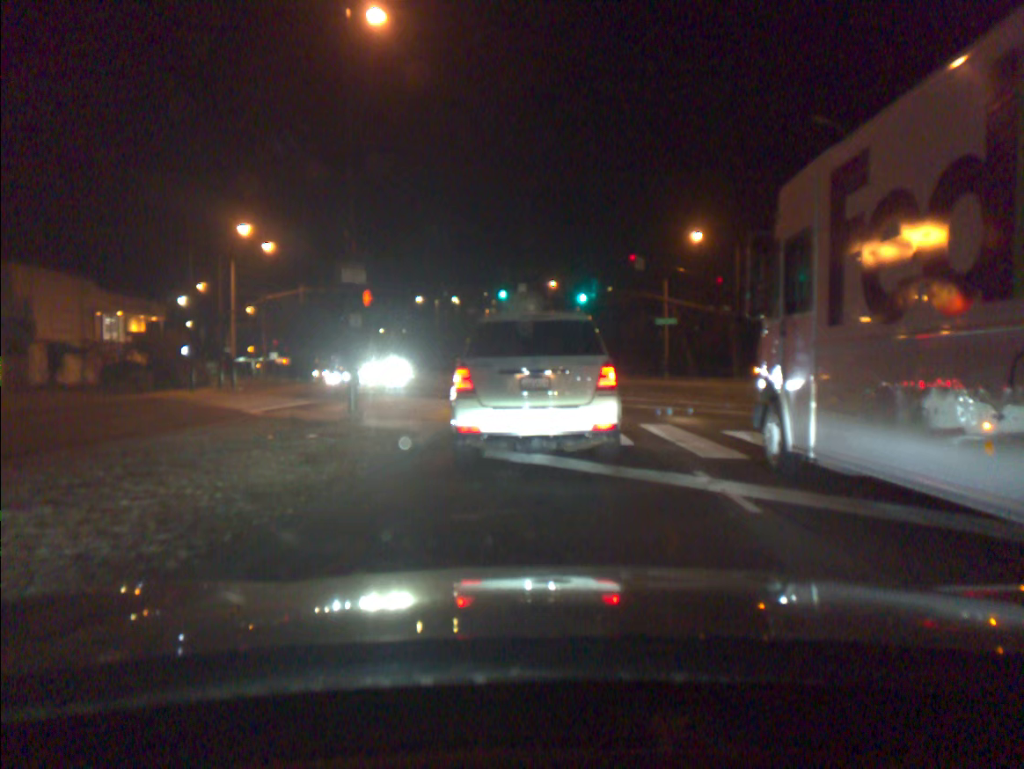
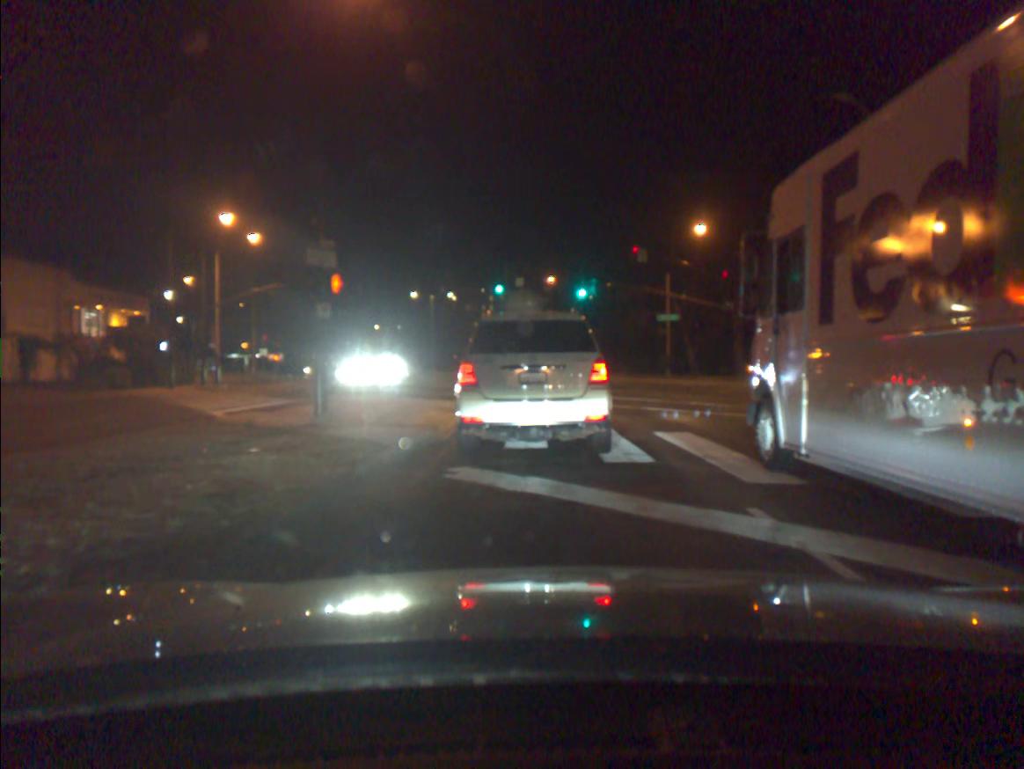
(0.0, +2.2) m; +1°
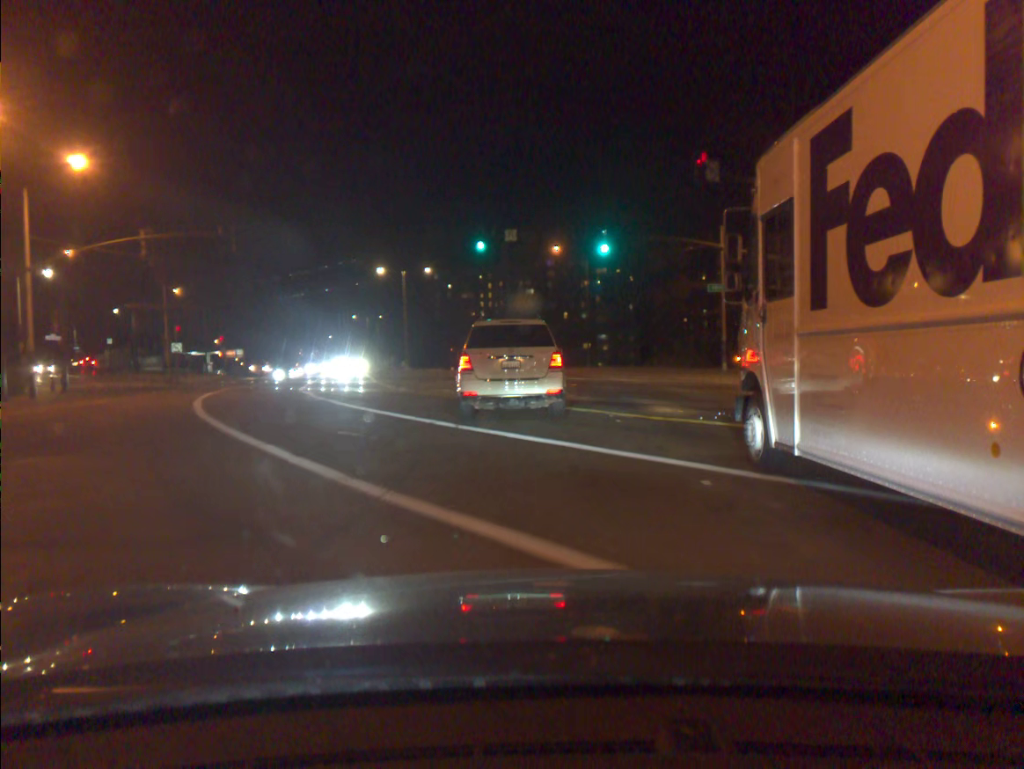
(-0.1, +19.1) m; -1°
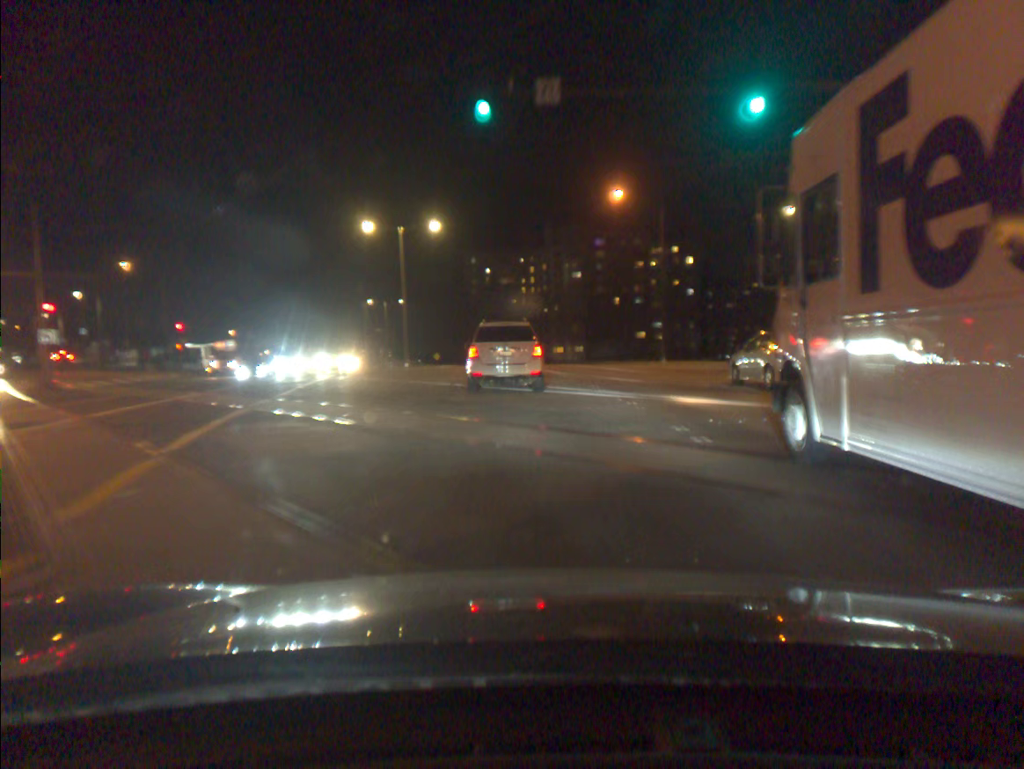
(-0.6, +21.8) m; -4°
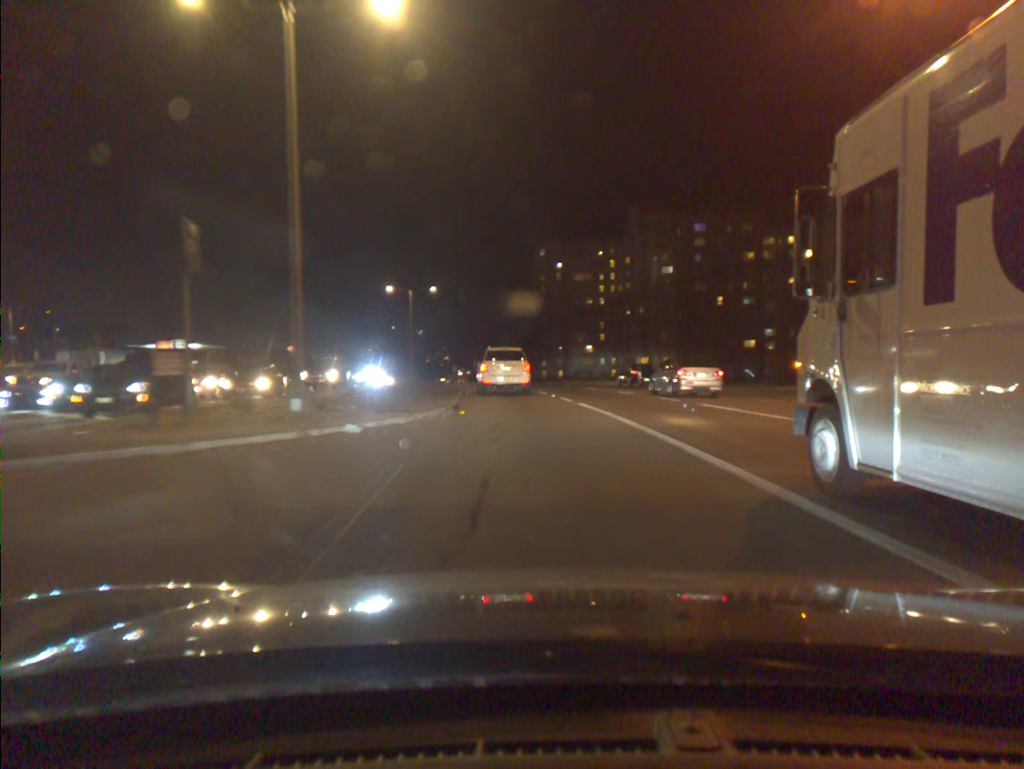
(-1.3, +33.9) m; -5°
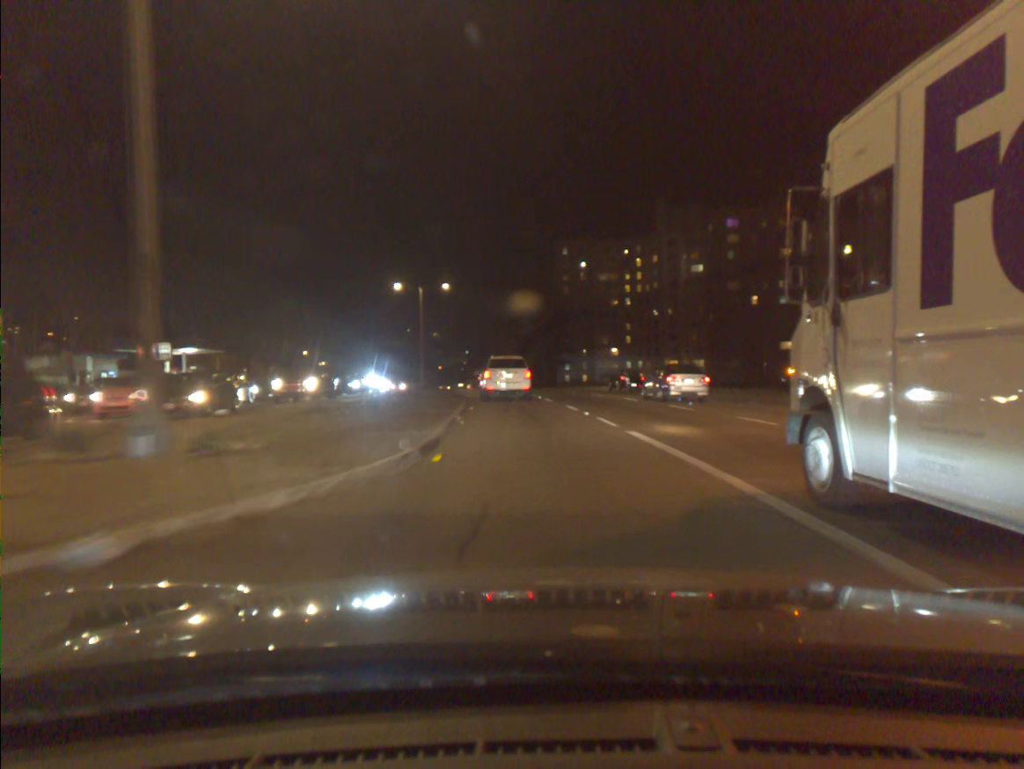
(-0.1, +7.7) m; -2°
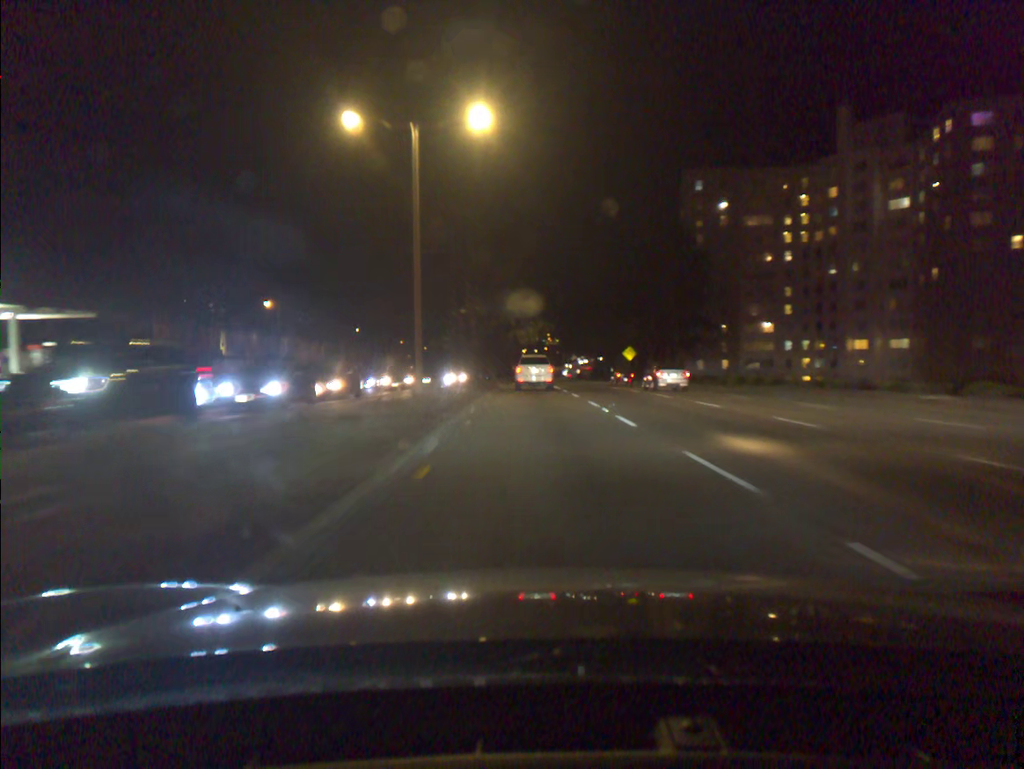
(-3.0, +45.1) m; -7°
